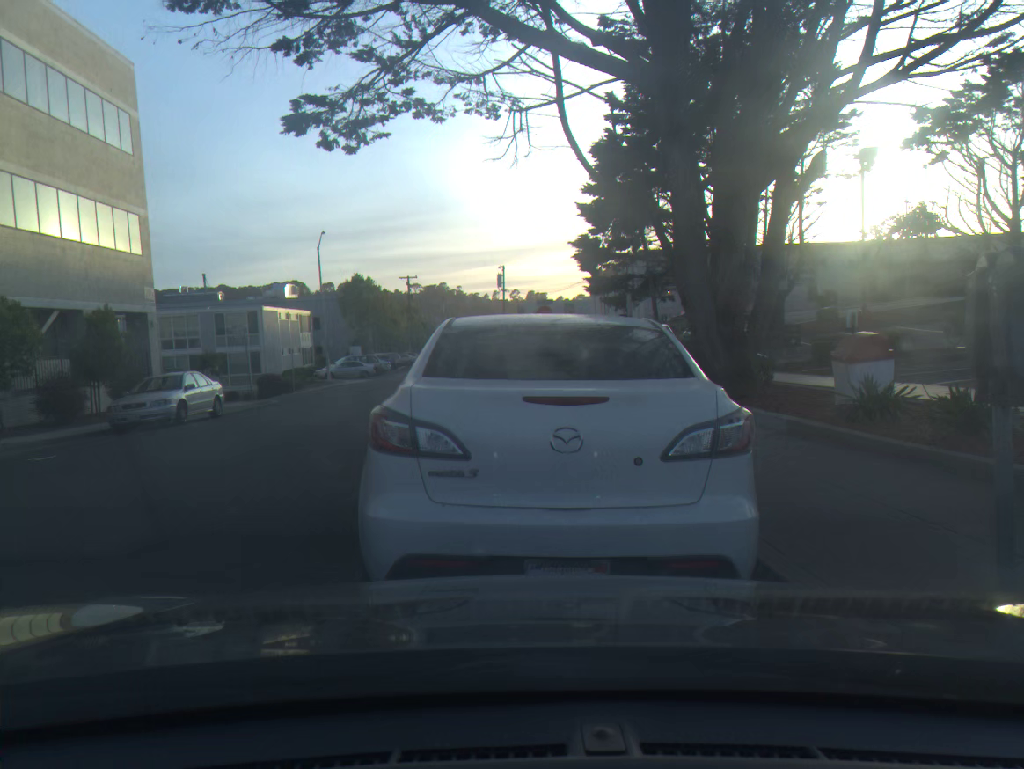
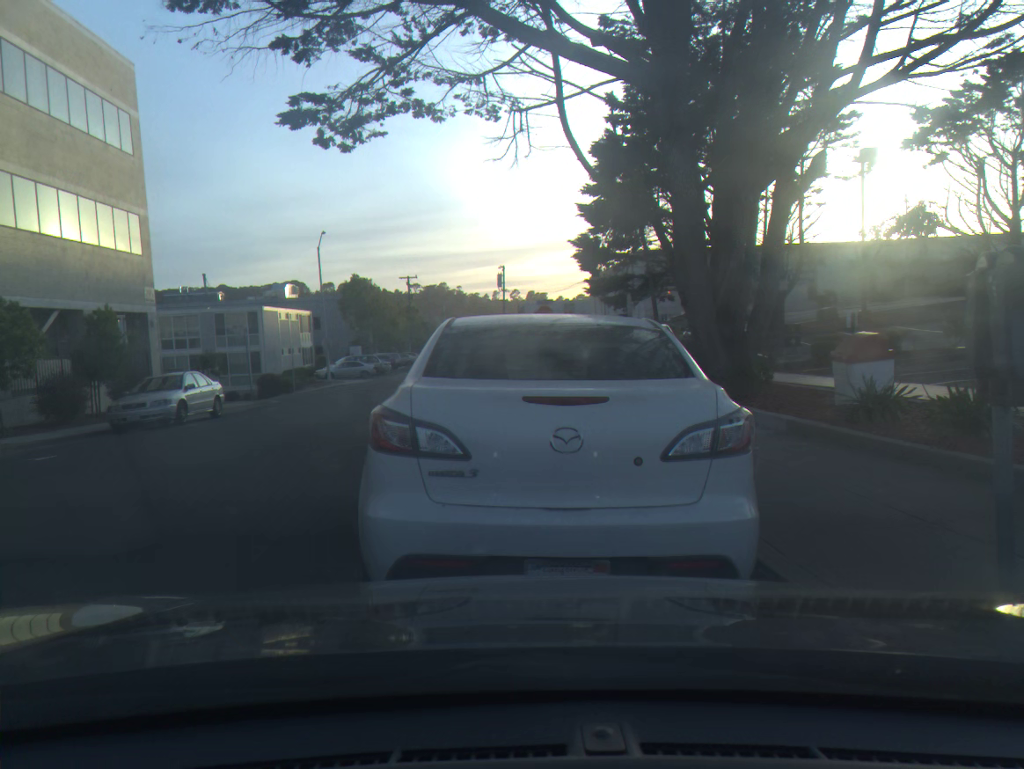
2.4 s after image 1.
(0.0, 0.0) m; 0°
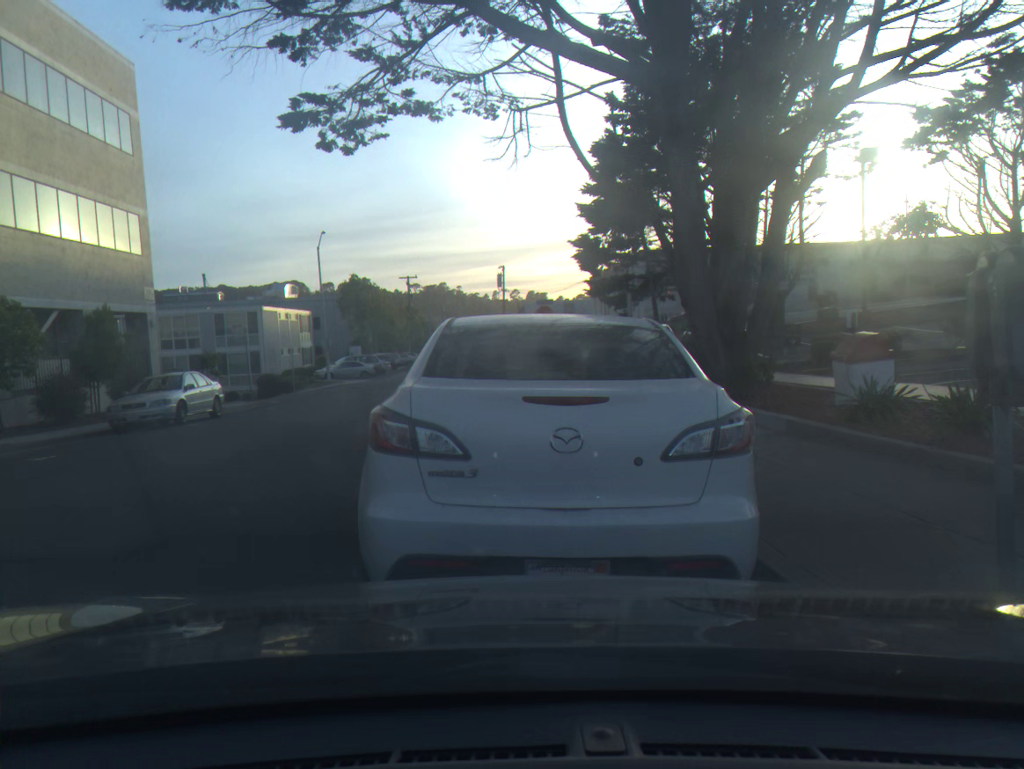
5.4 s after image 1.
(0.0, 0.0) m; 0°
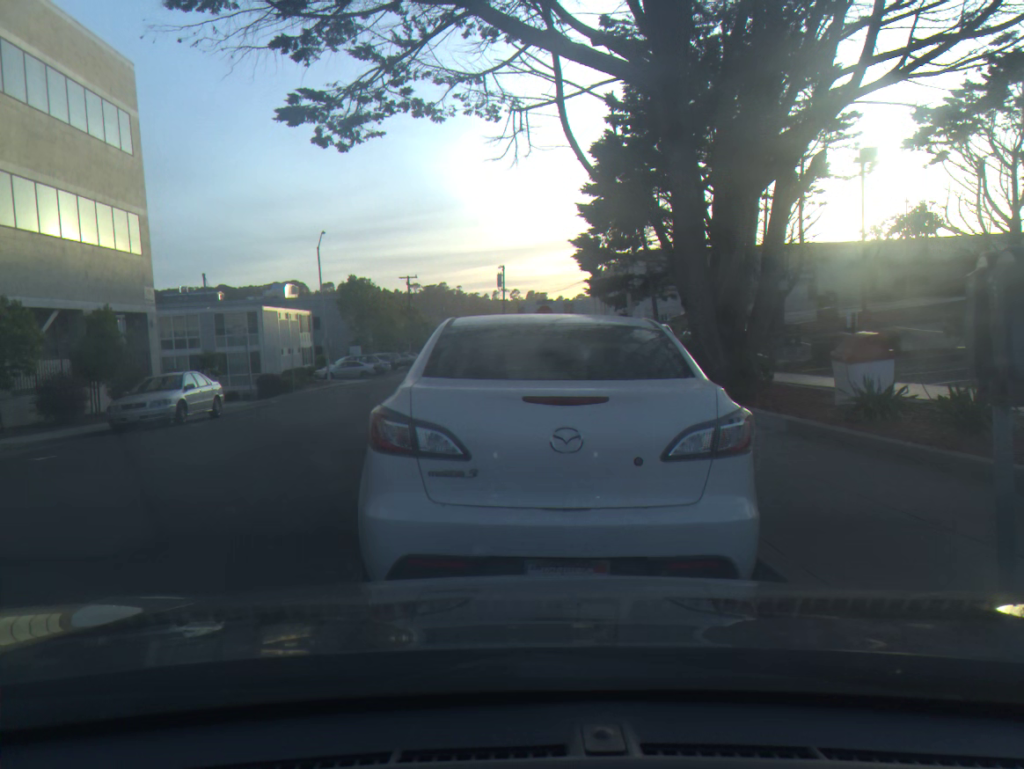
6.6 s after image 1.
(0.0, 0.0) m; 0°
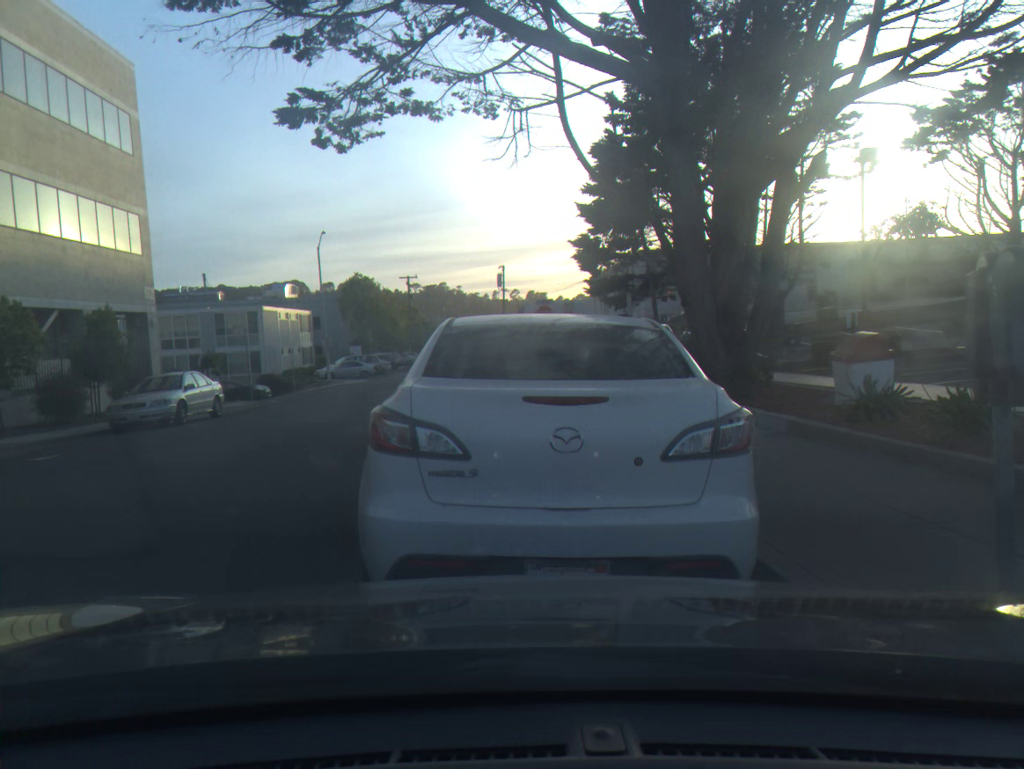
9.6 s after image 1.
(0.0, 0.0) m; 0°
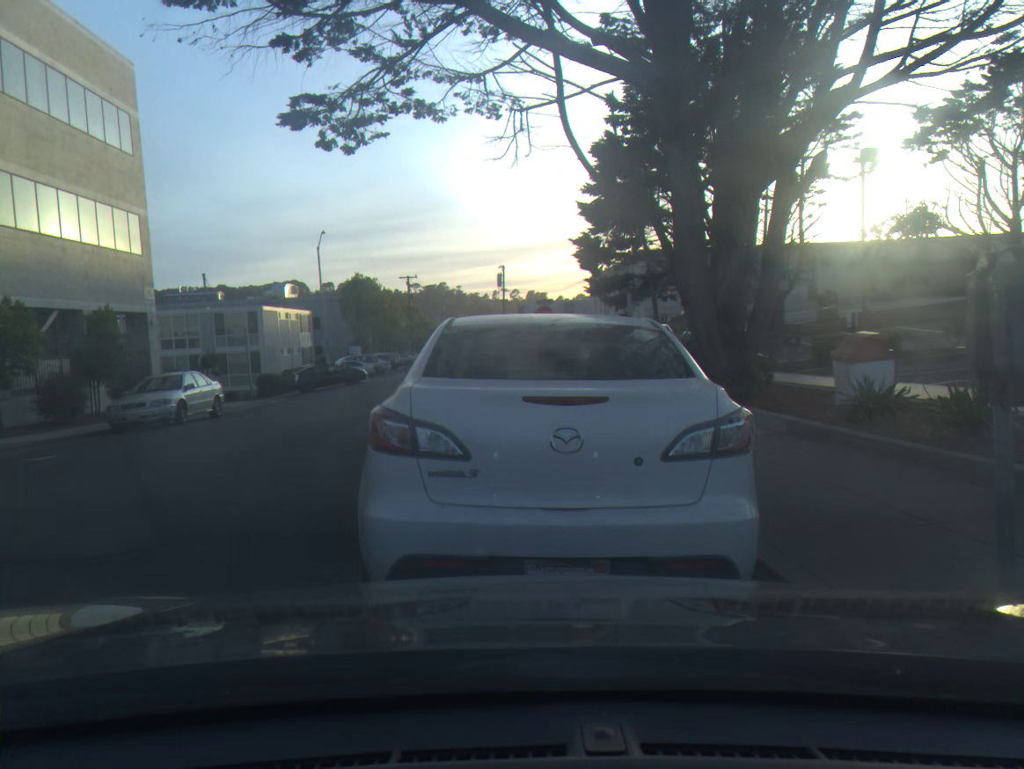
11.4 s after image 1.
(0.0, 0.0) m; 0°
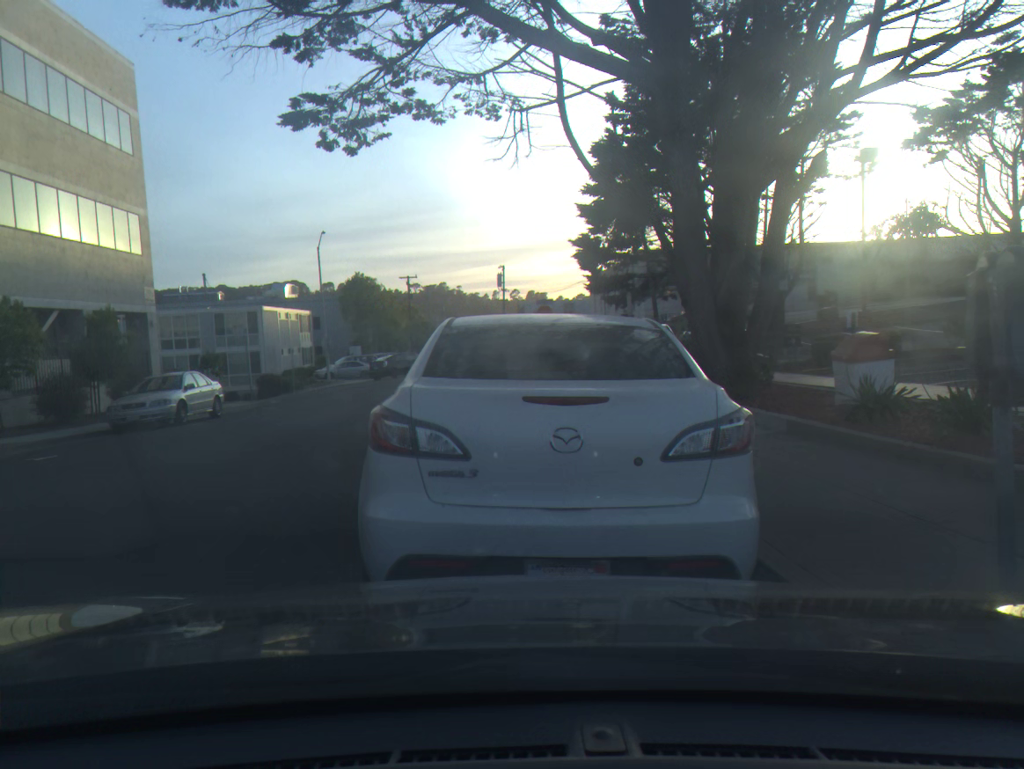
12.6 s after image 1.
(0.0, 0.0) m; 0°
